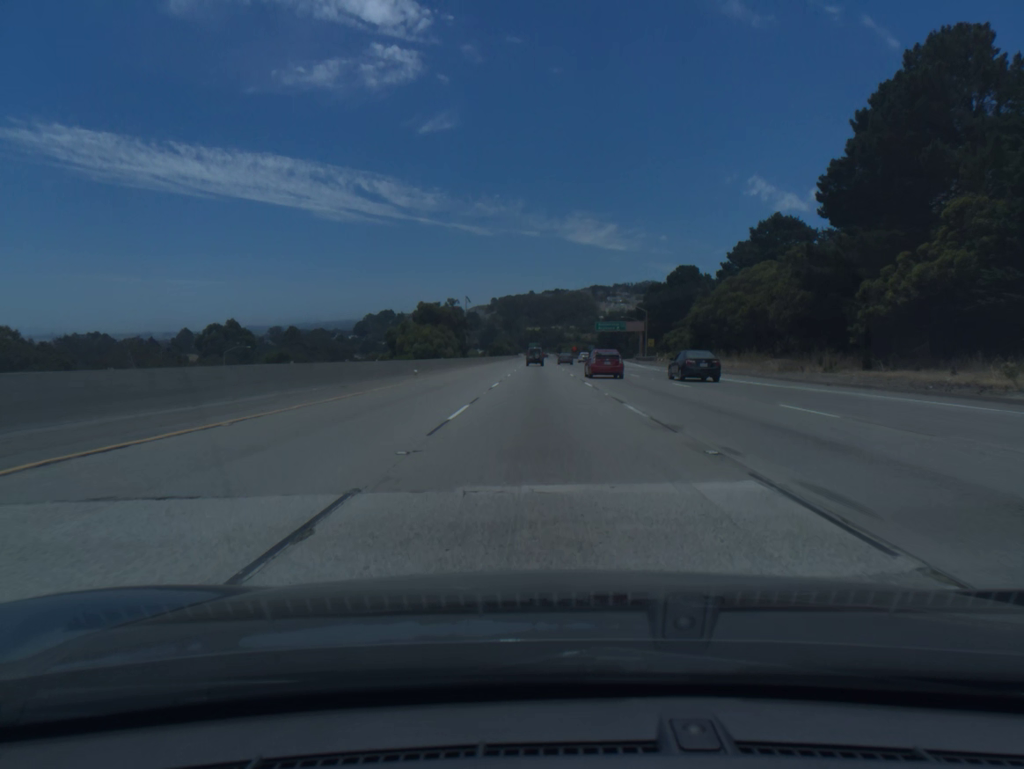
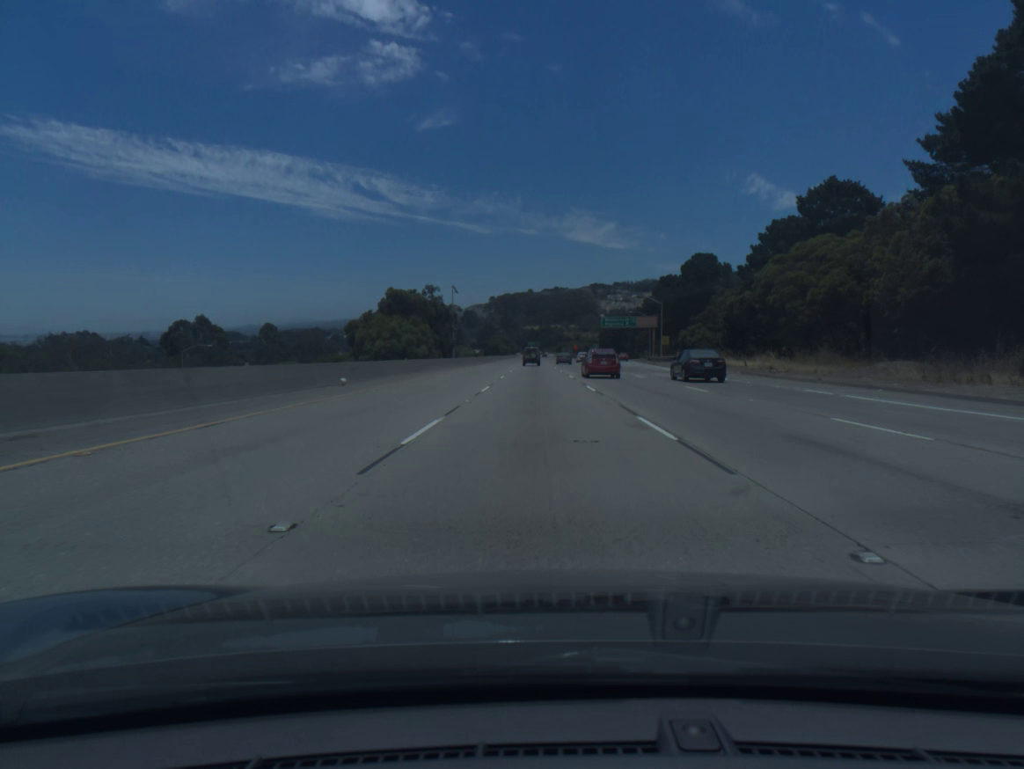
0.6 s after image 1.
(0.0, +18.5) m; 0°
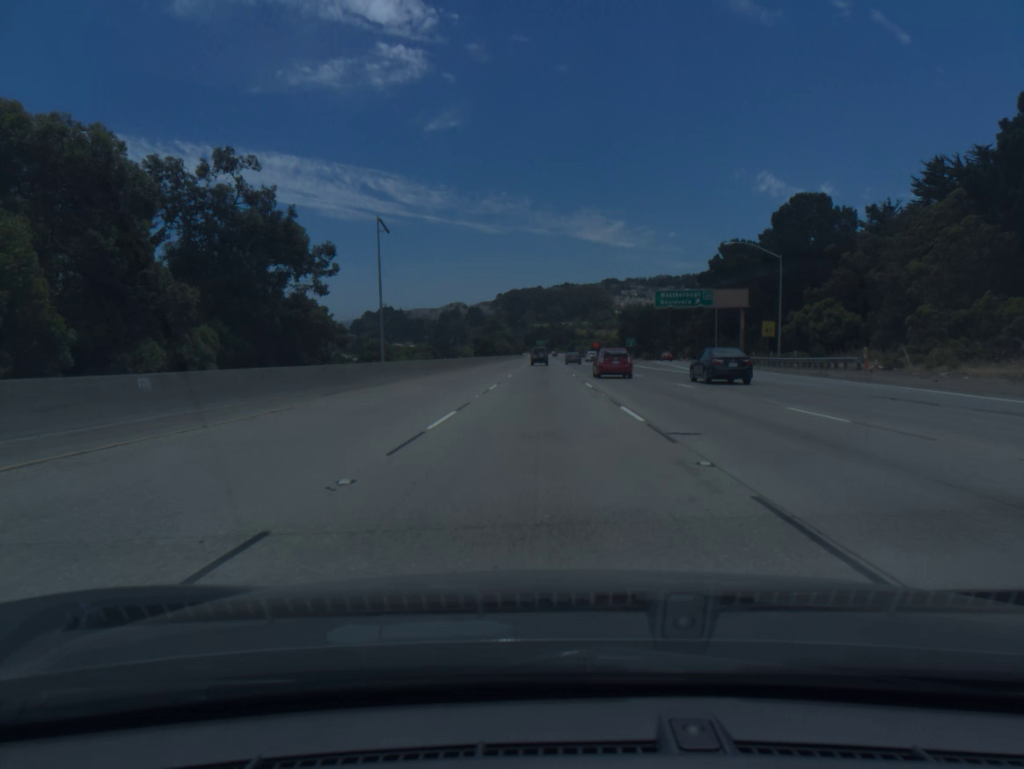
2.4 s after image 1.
(-0.4, +55.7) m; -1°
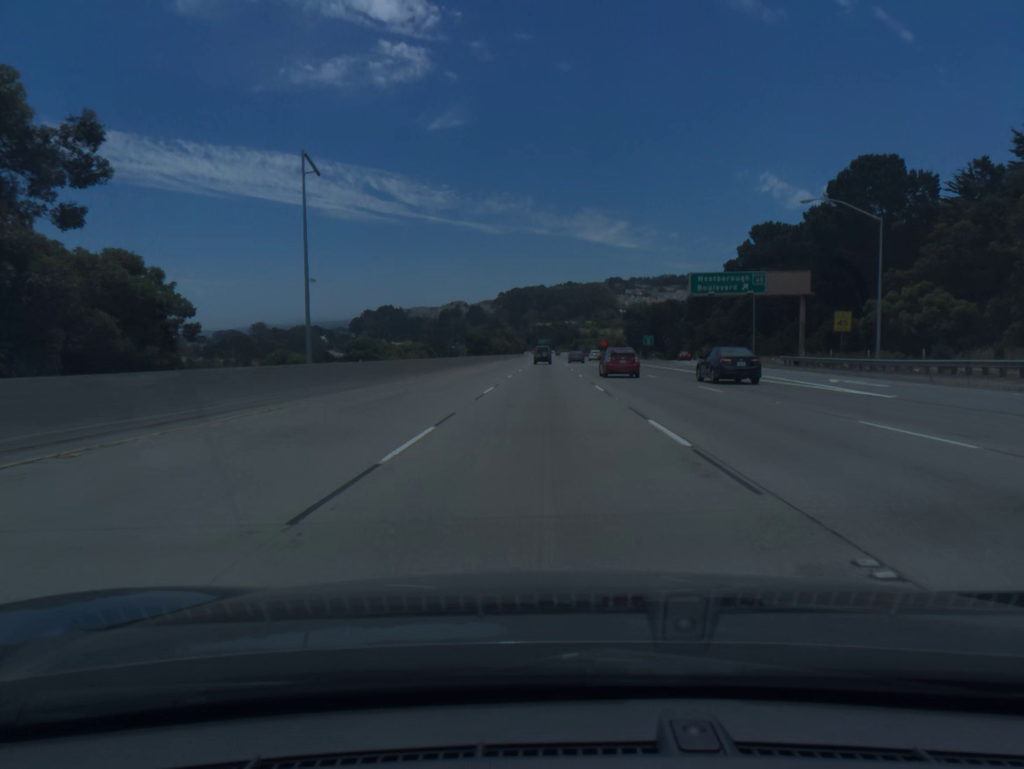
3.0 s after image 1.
(0.0, +18.5) m; 0°
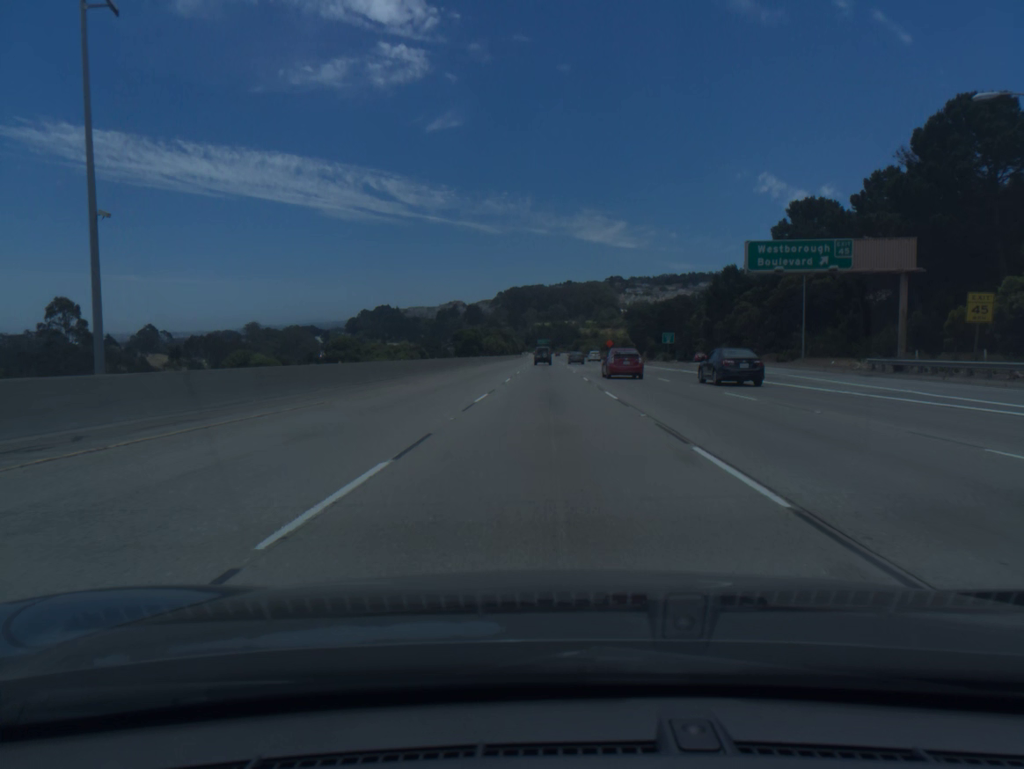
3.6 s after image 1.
(0.0, +18.5) m; 0°
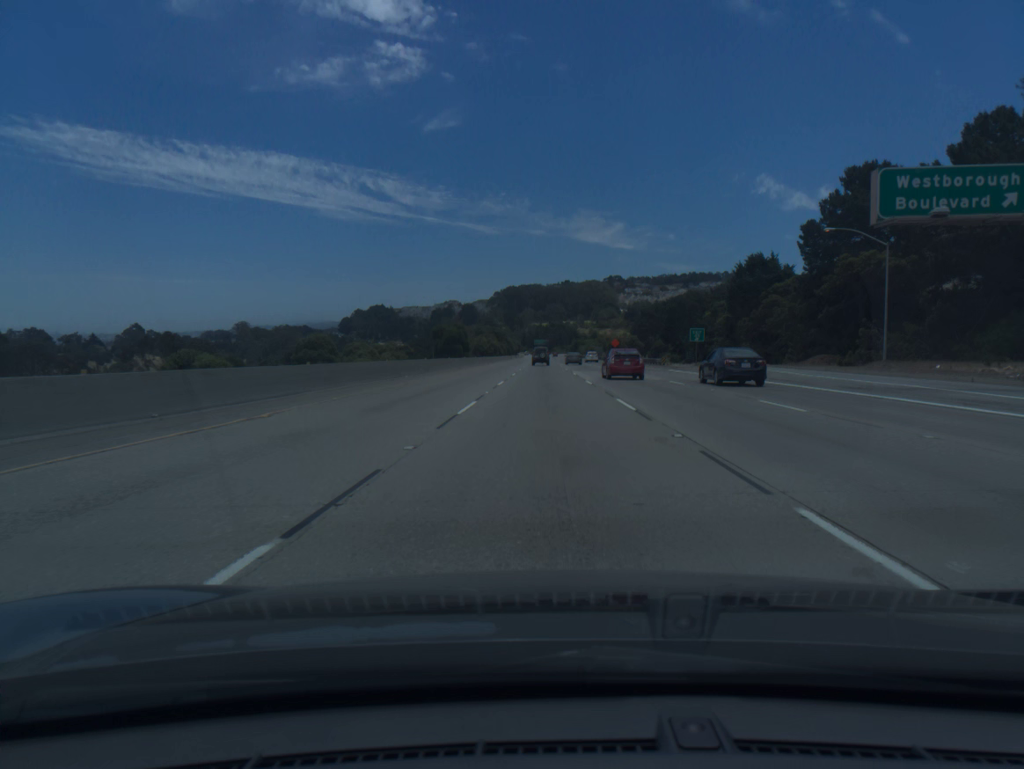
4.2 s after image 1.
(0.0, +18.5) m; 0°
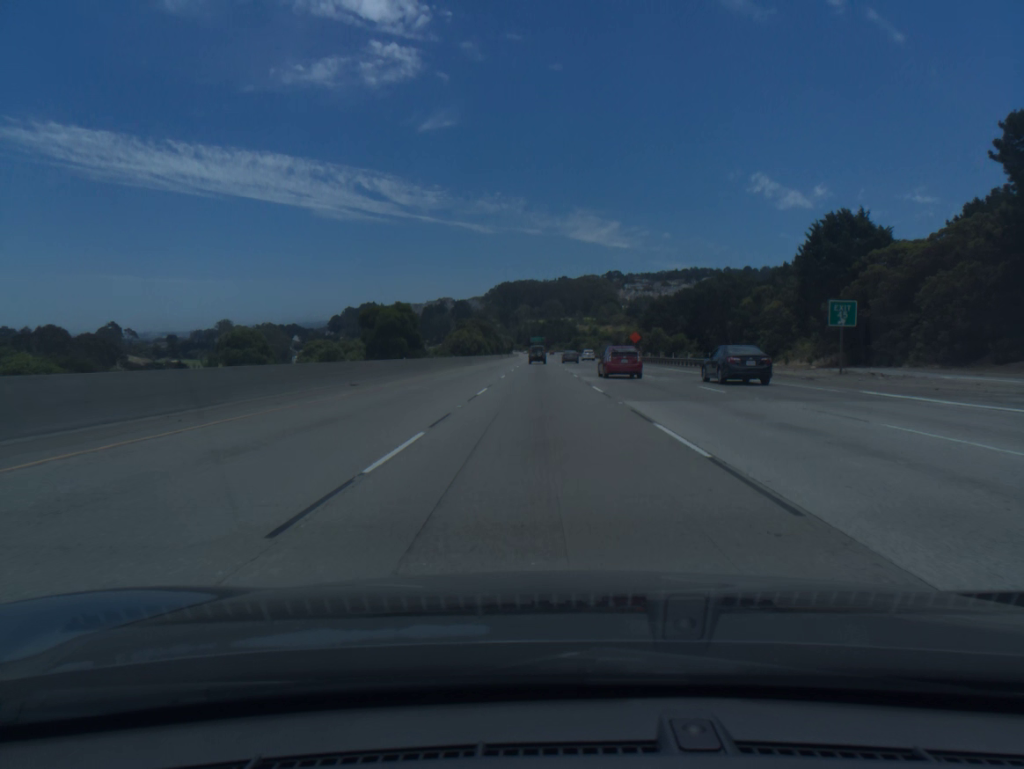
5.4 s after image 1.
(+0.1, +37.1) m; 0°
